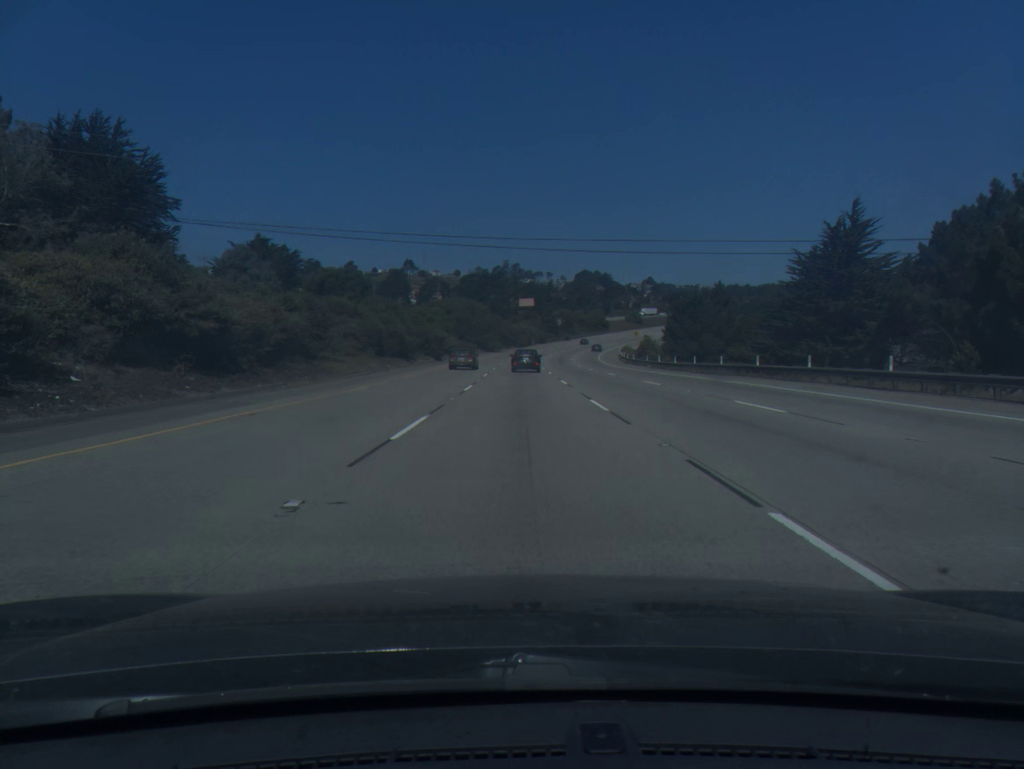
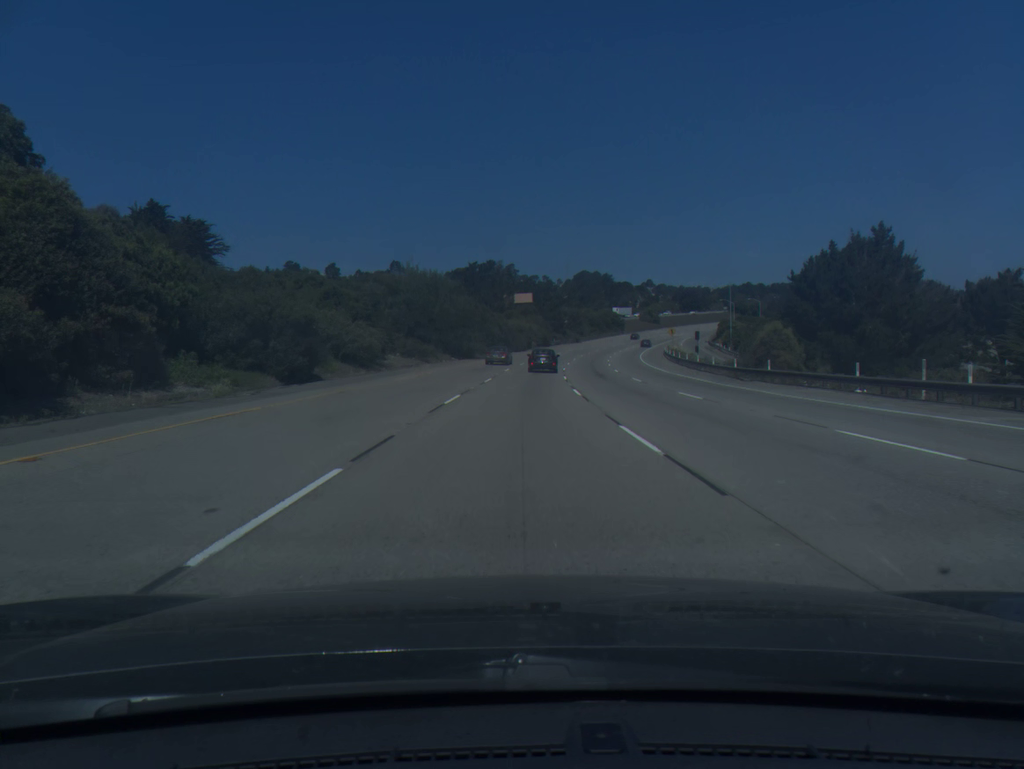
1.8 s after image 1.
(+0.1, +50.4) m; 0°
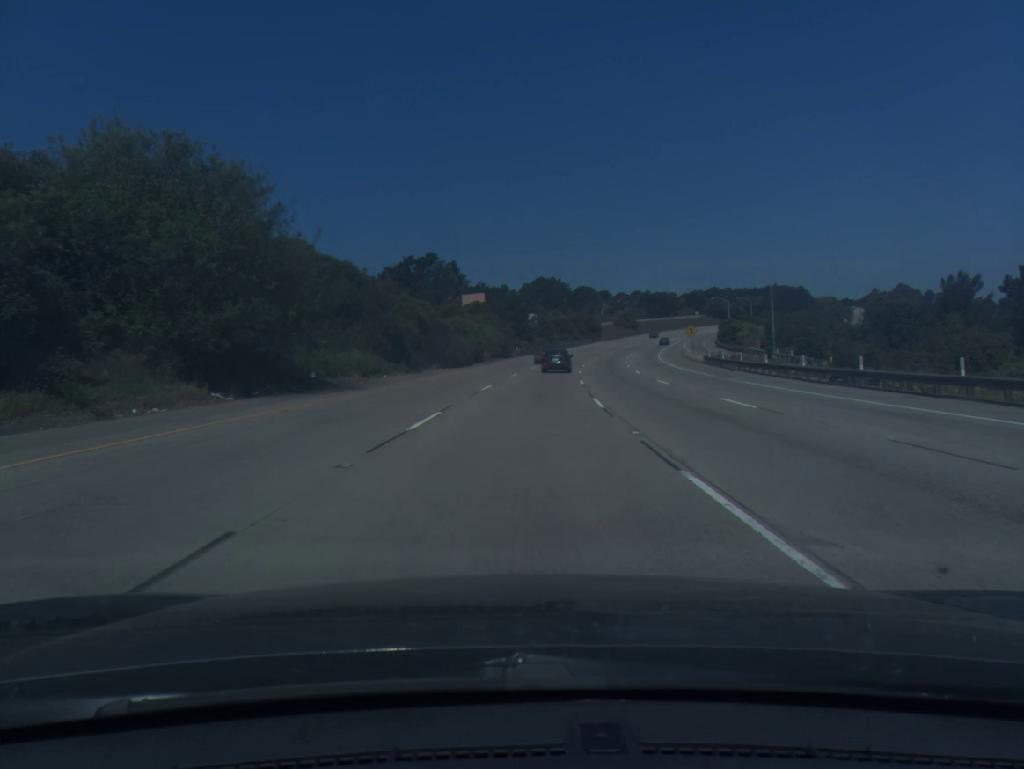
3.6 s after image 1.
(+1.1, +49.7) m; +3°
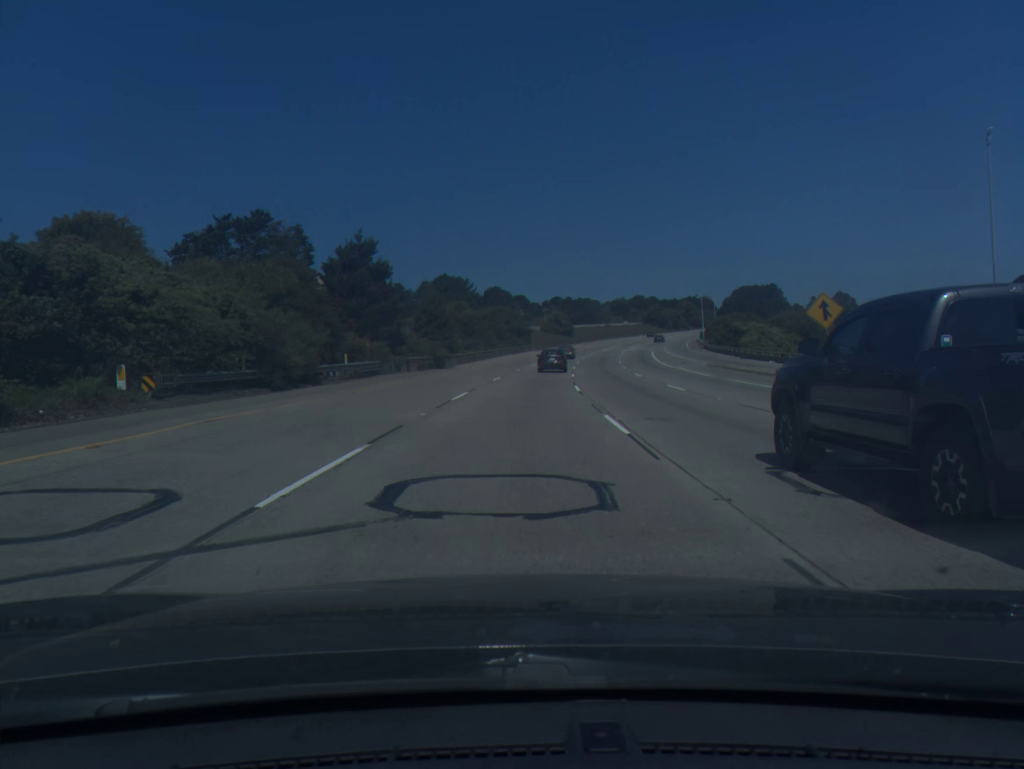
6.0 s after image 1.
(+3.7, +64.8) m; +7°
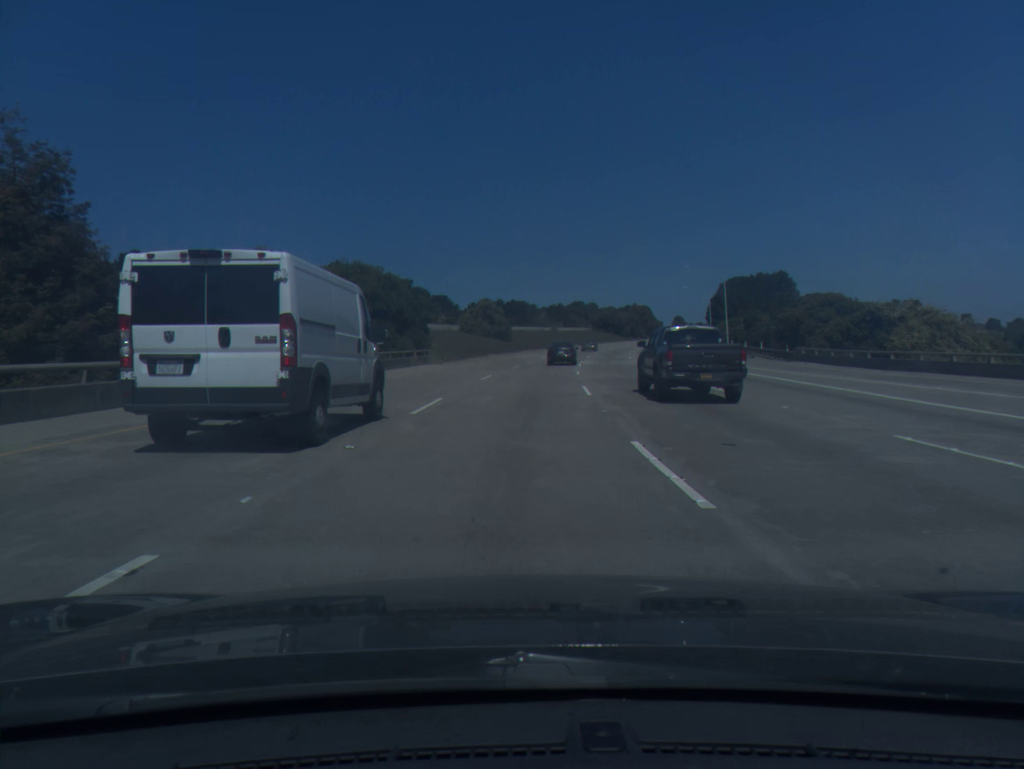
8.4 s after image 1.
(+3.1, +63.5) m; +5°
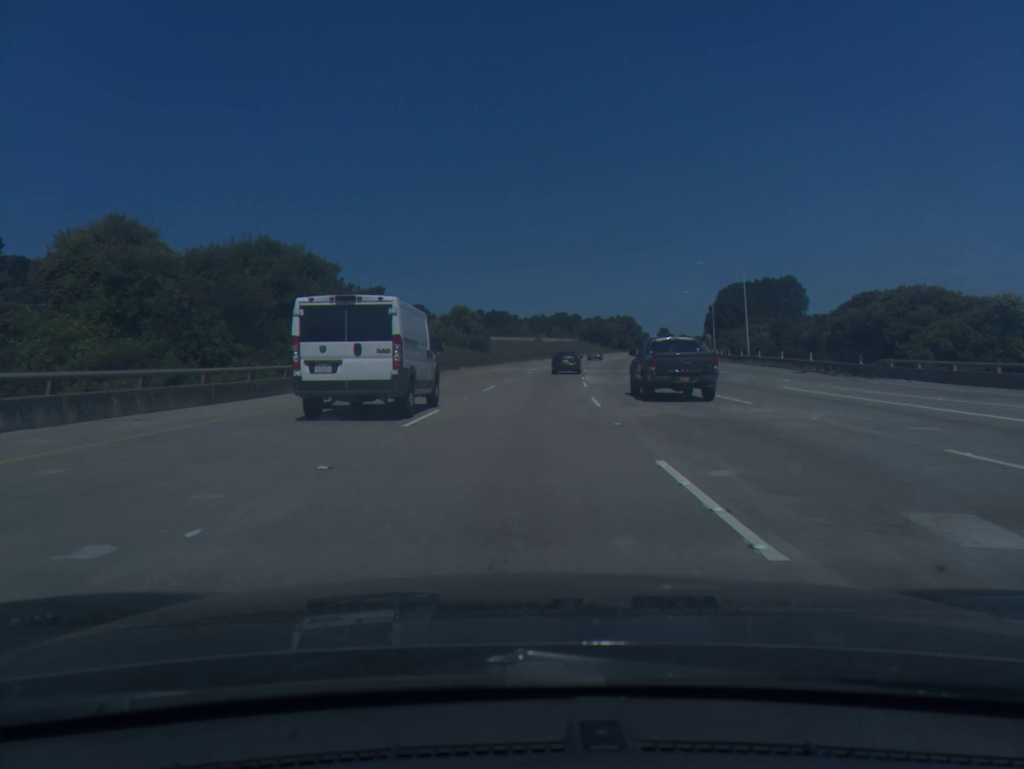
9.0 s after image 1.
(+0.2, +15.7) m; +1°
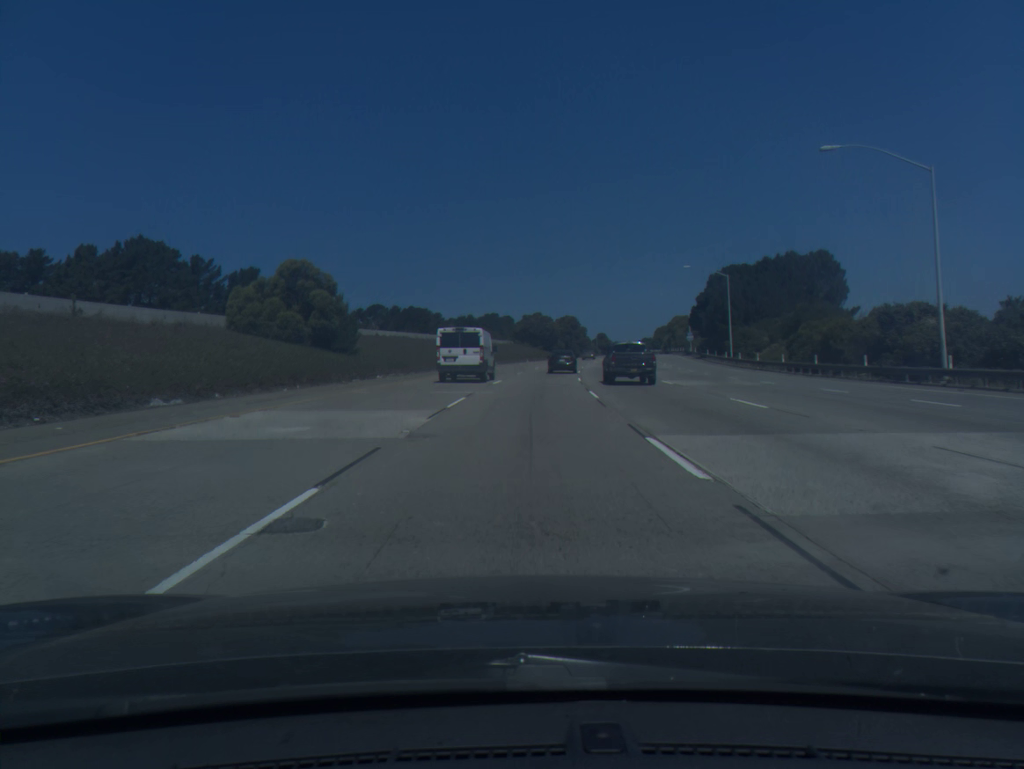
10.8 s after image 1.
(+2.0, +46.4) m; +5°
